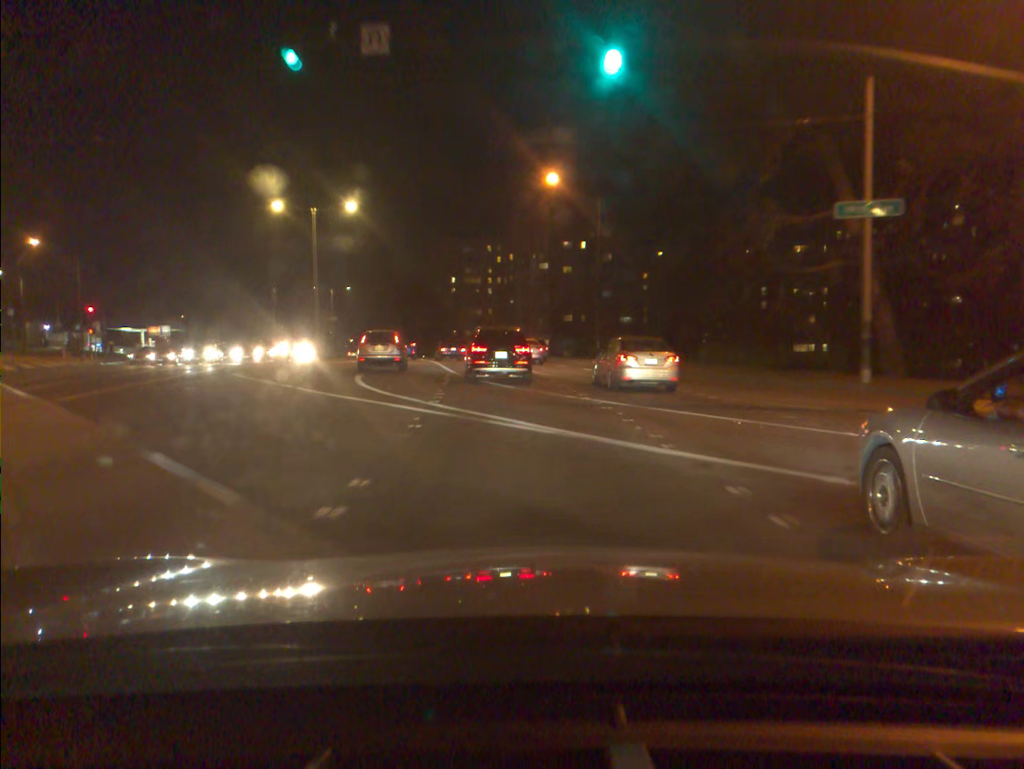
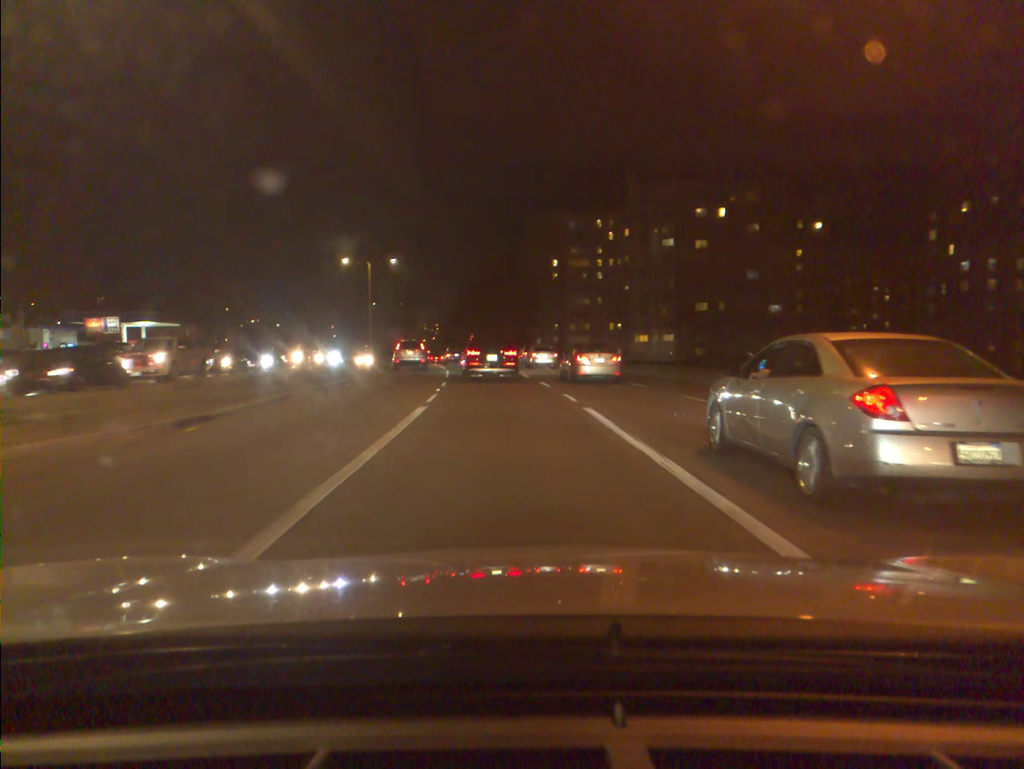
(-2.4, +36.9) m; -8°
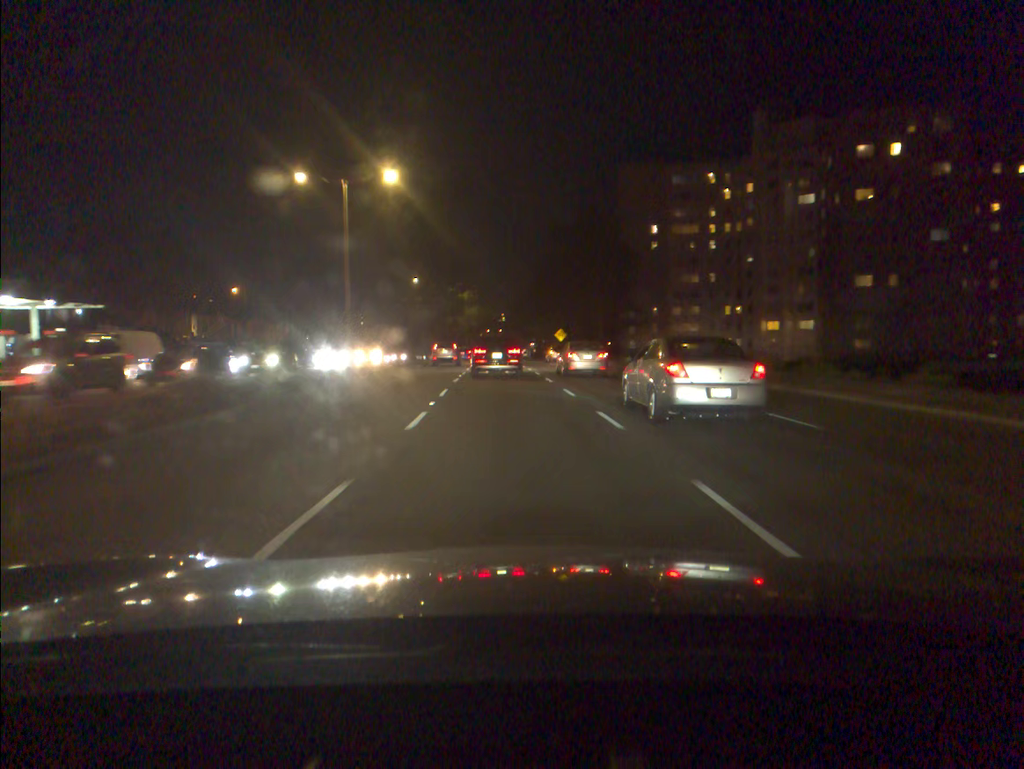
(-1.8, +35.0) m; -6°
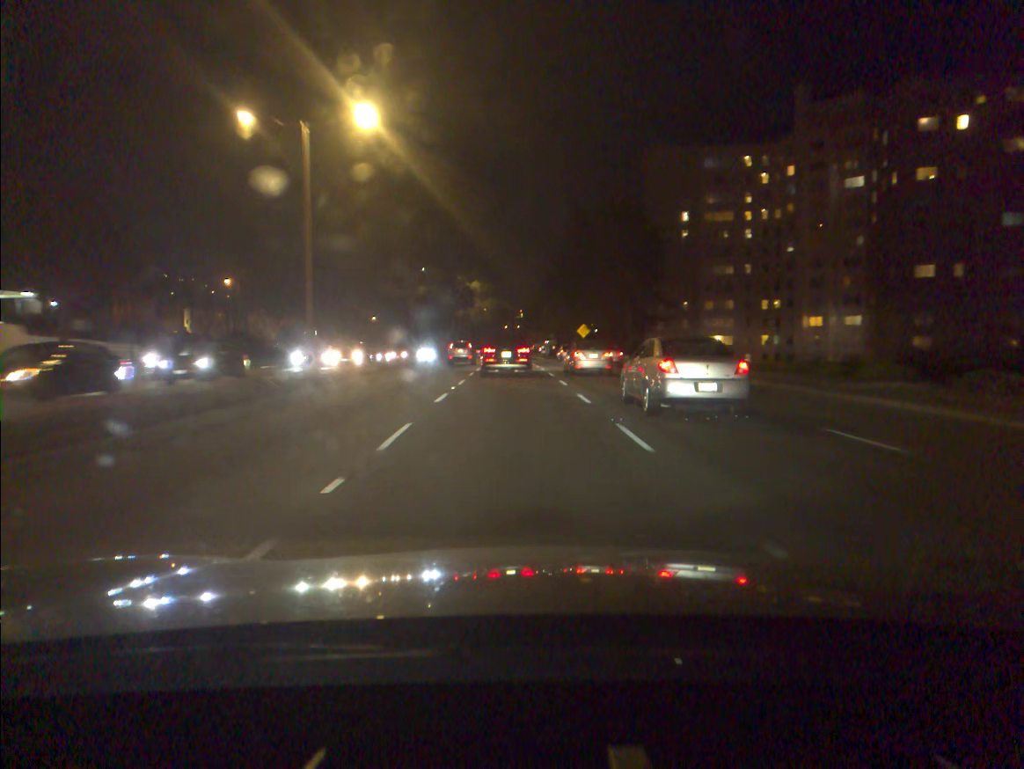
(-0.1, +9.8) m; -1°
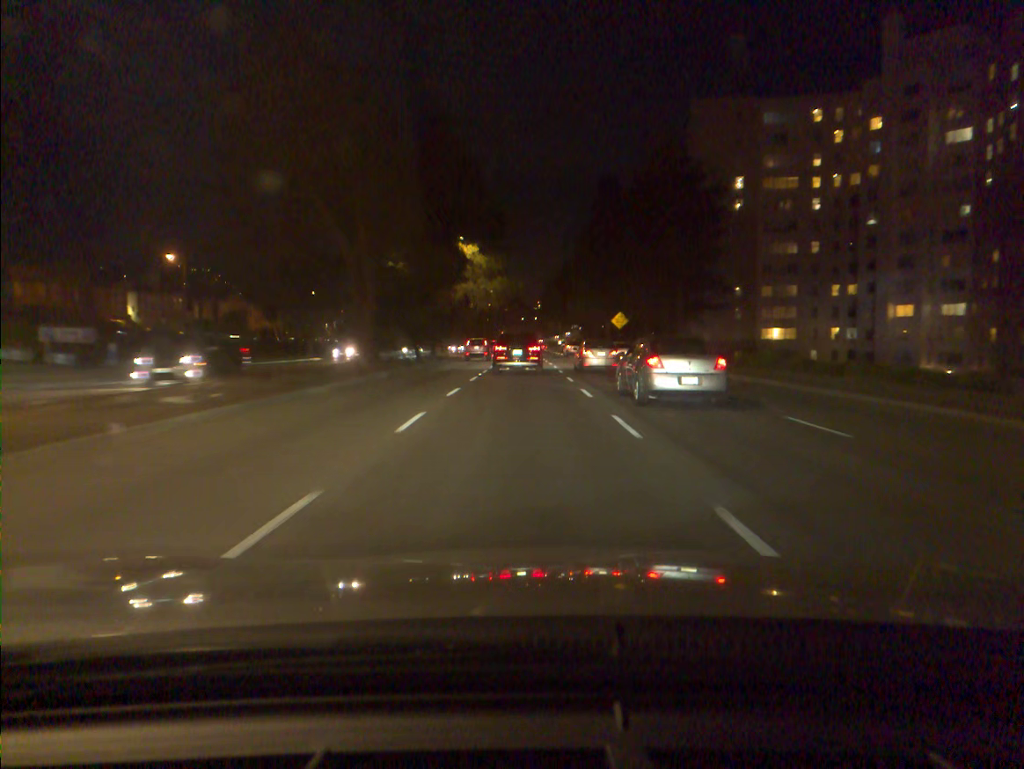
(-0.3, +20.8) m; -1°
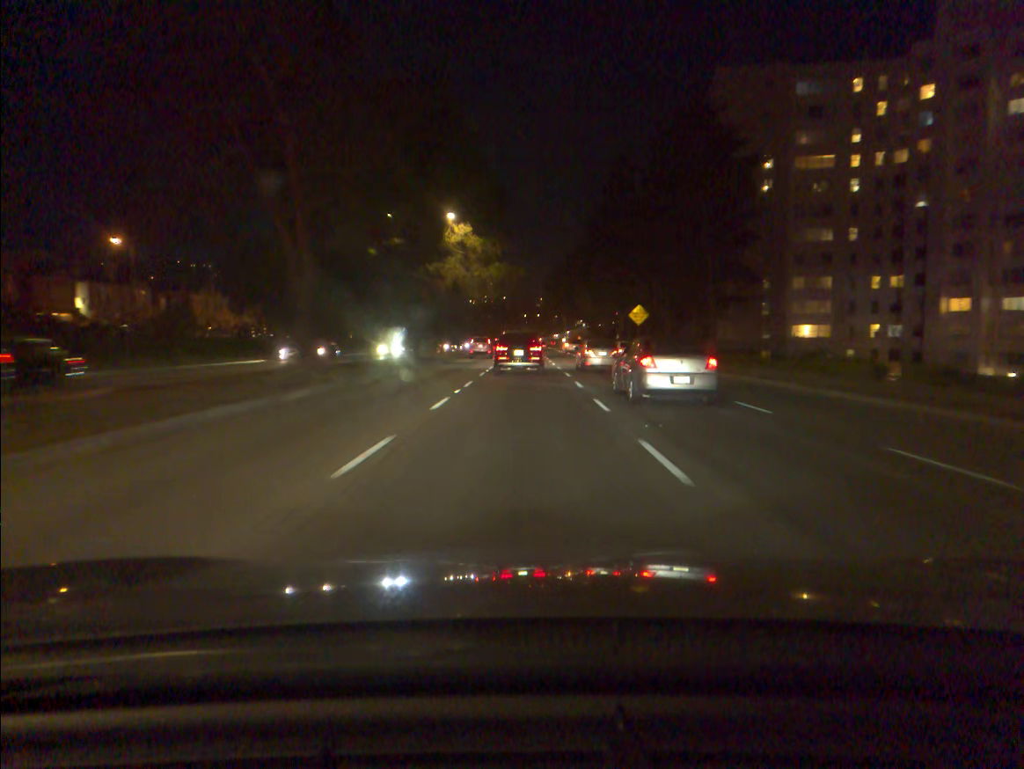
(0.0, +10.9) m; 0°
